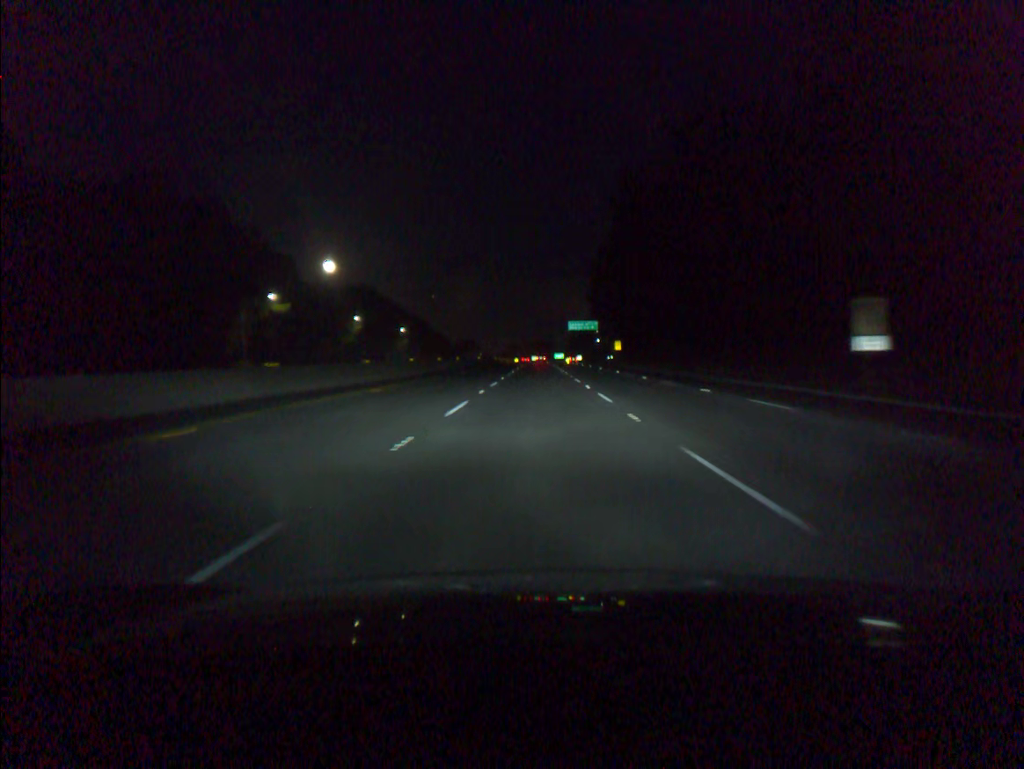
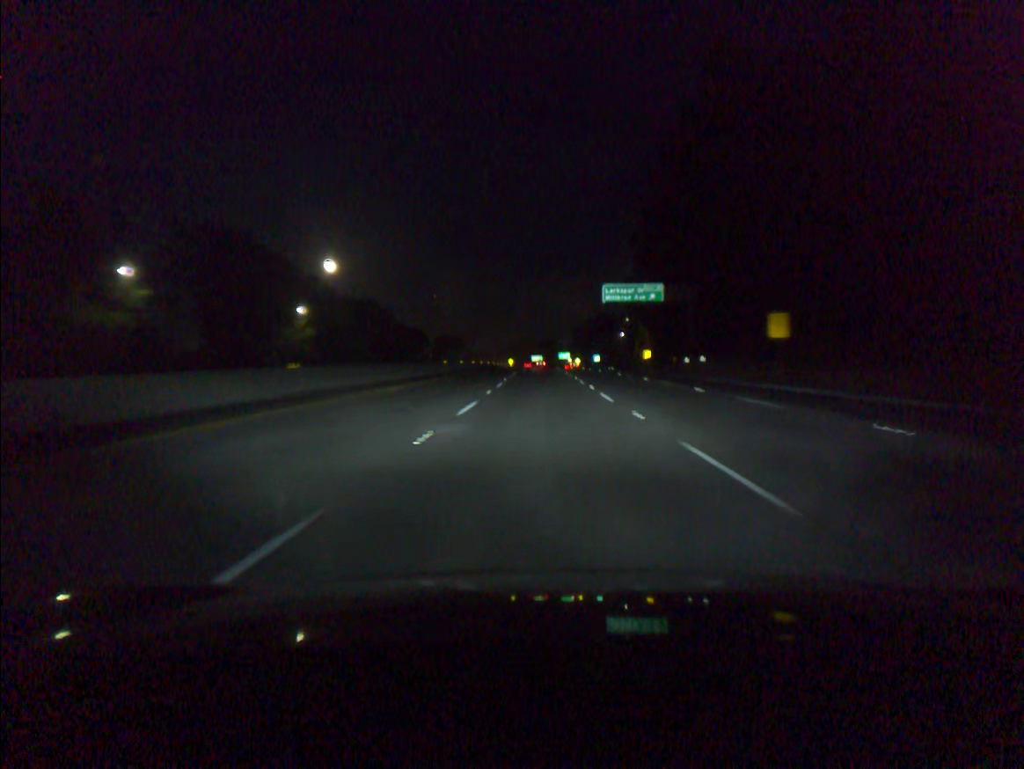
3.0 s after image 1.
(-0.2, +86.6) m; 0°
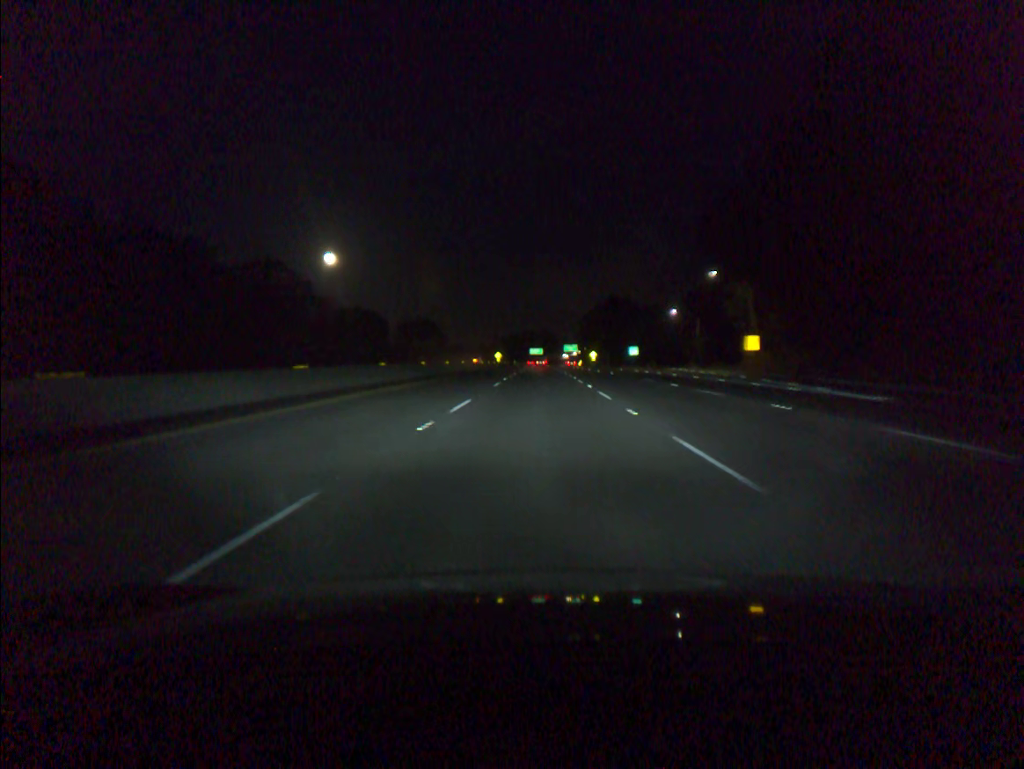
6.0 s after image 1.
(+0.2, +86.6) m; 0°
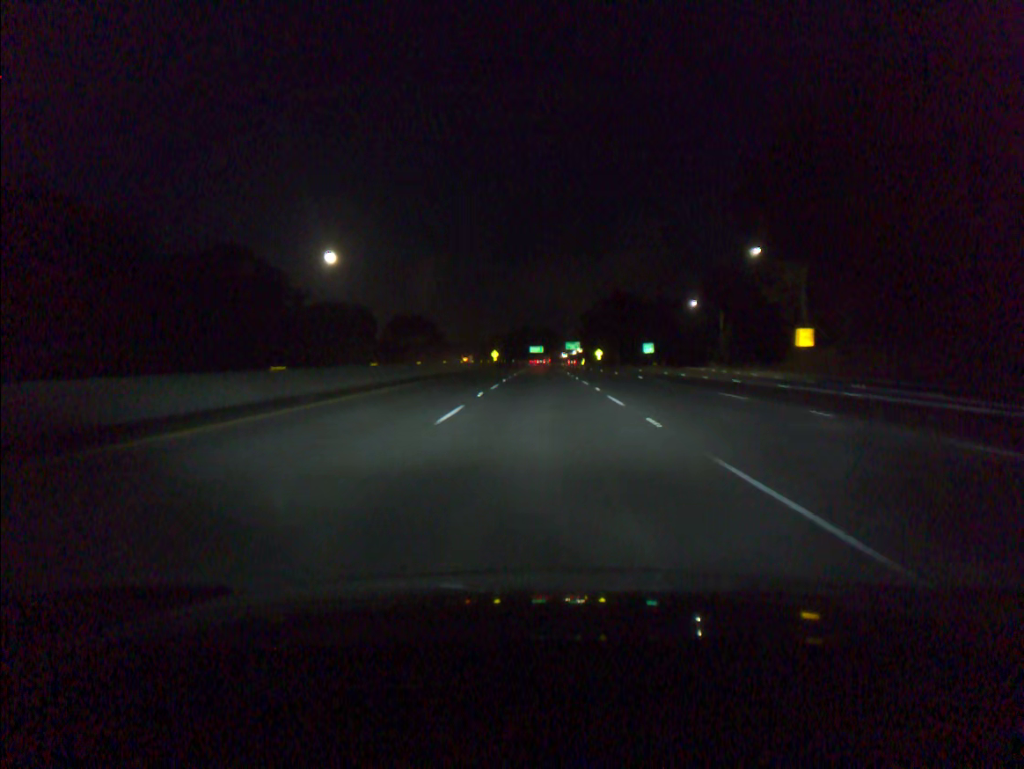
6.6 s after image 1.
(0.0, +17.4) m; 0°
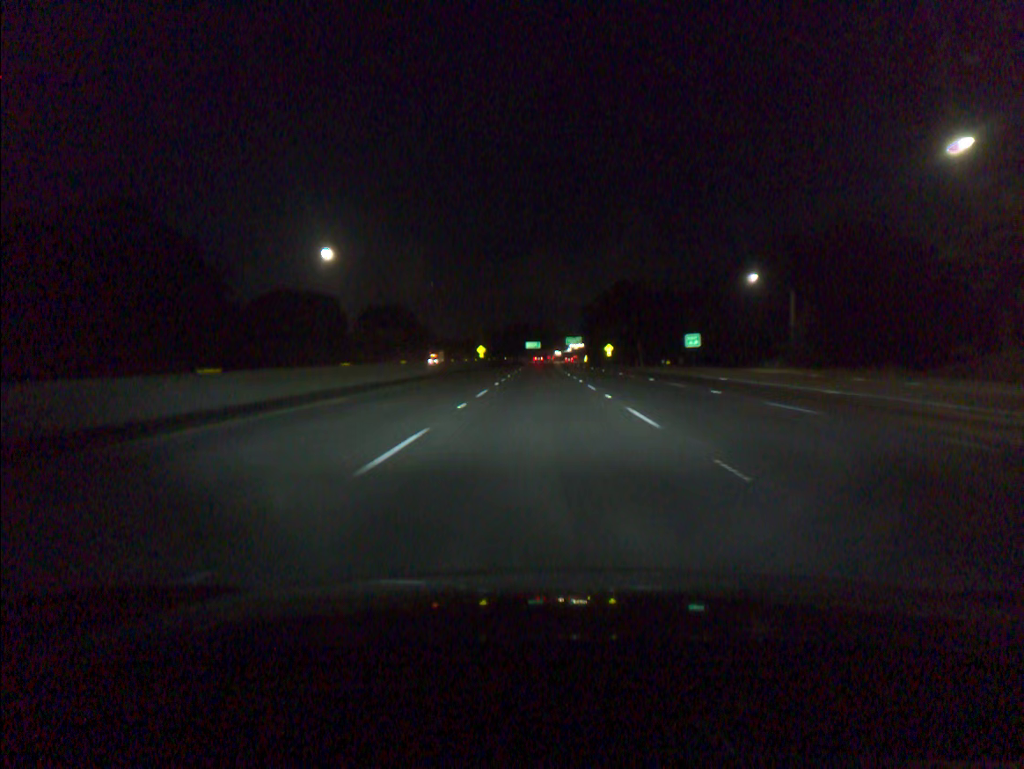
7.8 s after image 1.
(+0.1, +34.8) m; 0°
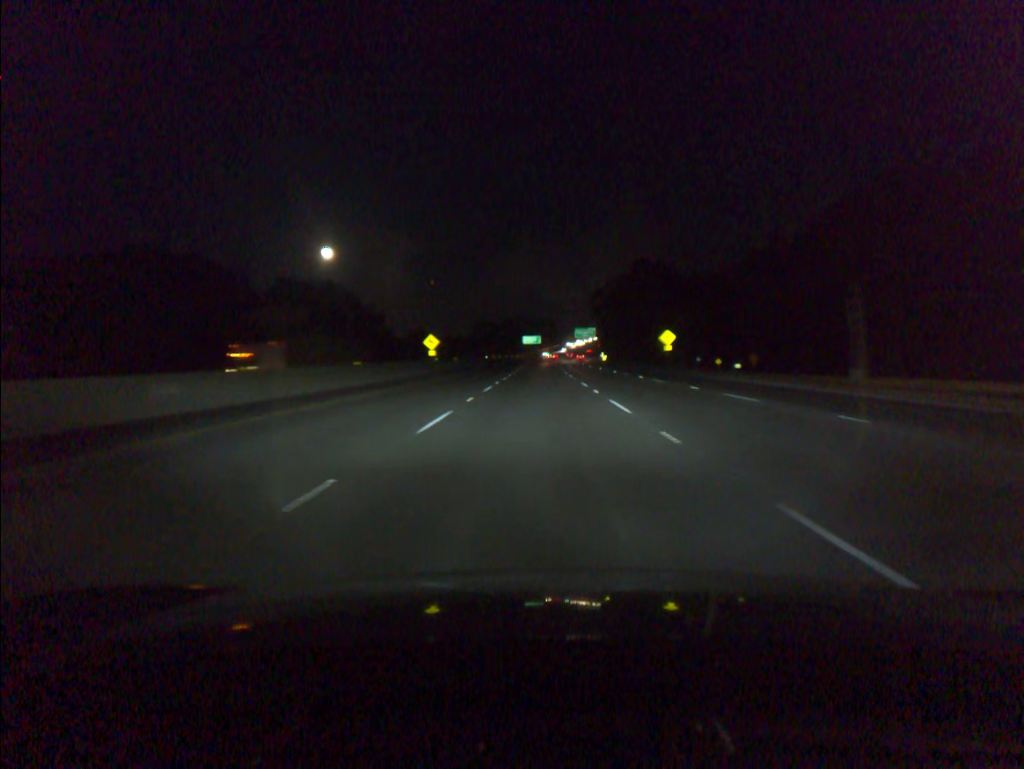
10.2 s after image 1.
(0.0, +69.8) m; 0°
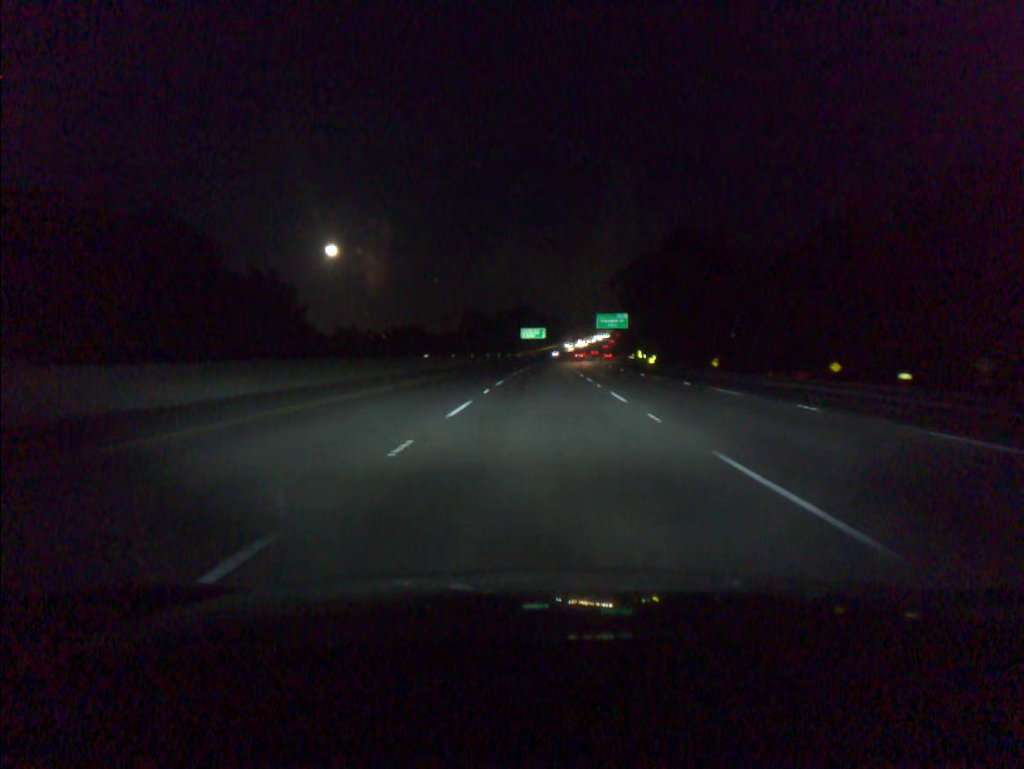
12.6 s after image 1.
(-0.2, +69.8) m; 0°
